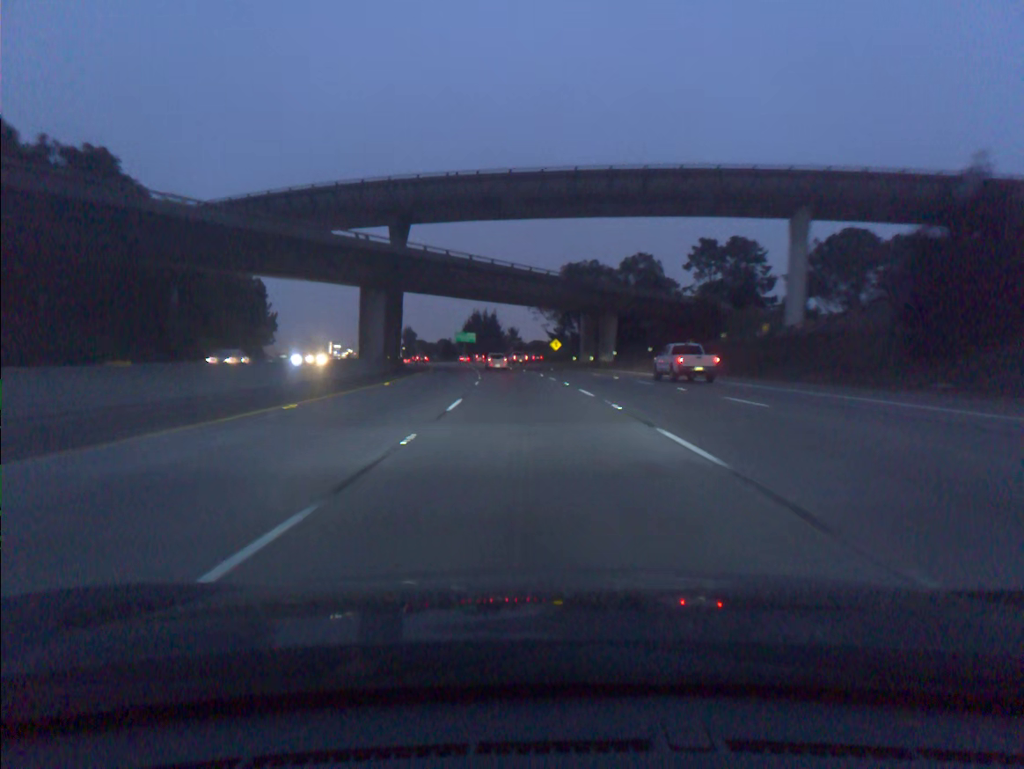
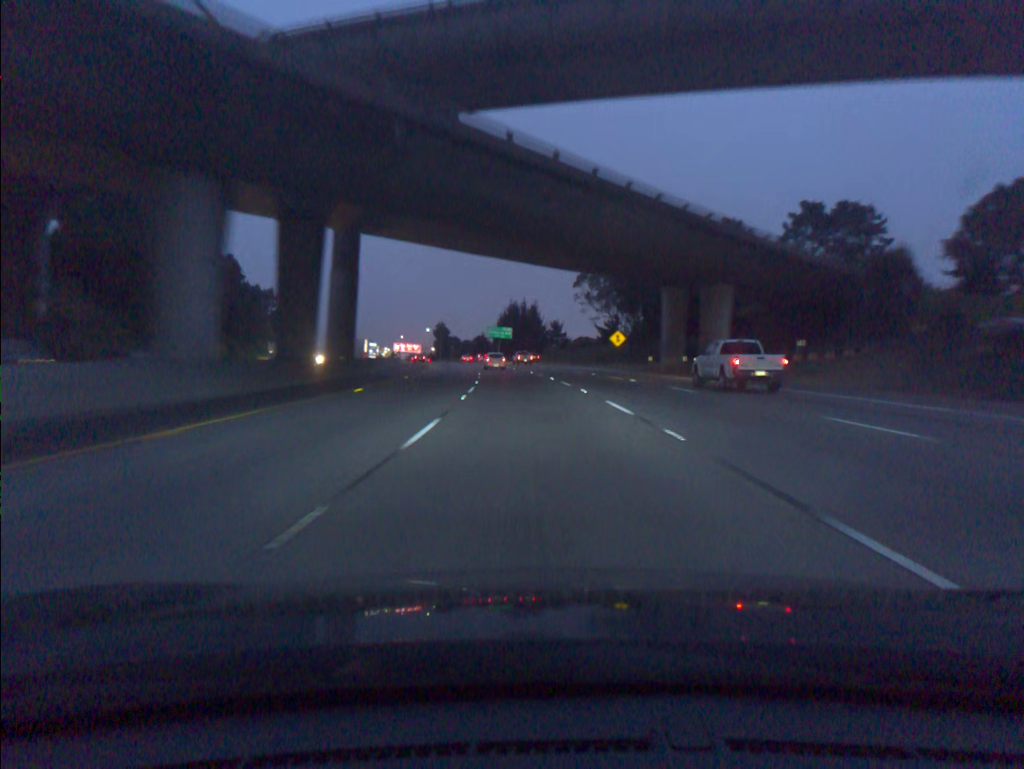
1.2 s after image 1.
(-1.0, +36.1) m; -3°
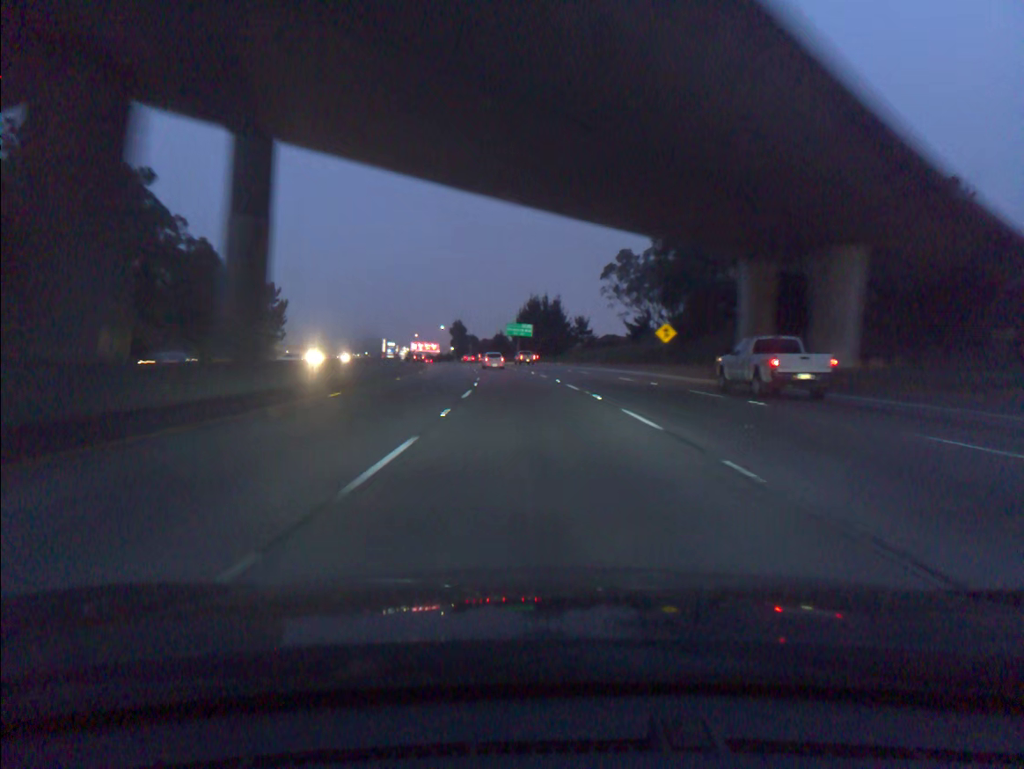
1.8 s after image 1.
(-0.2, +18.0) m; -2°
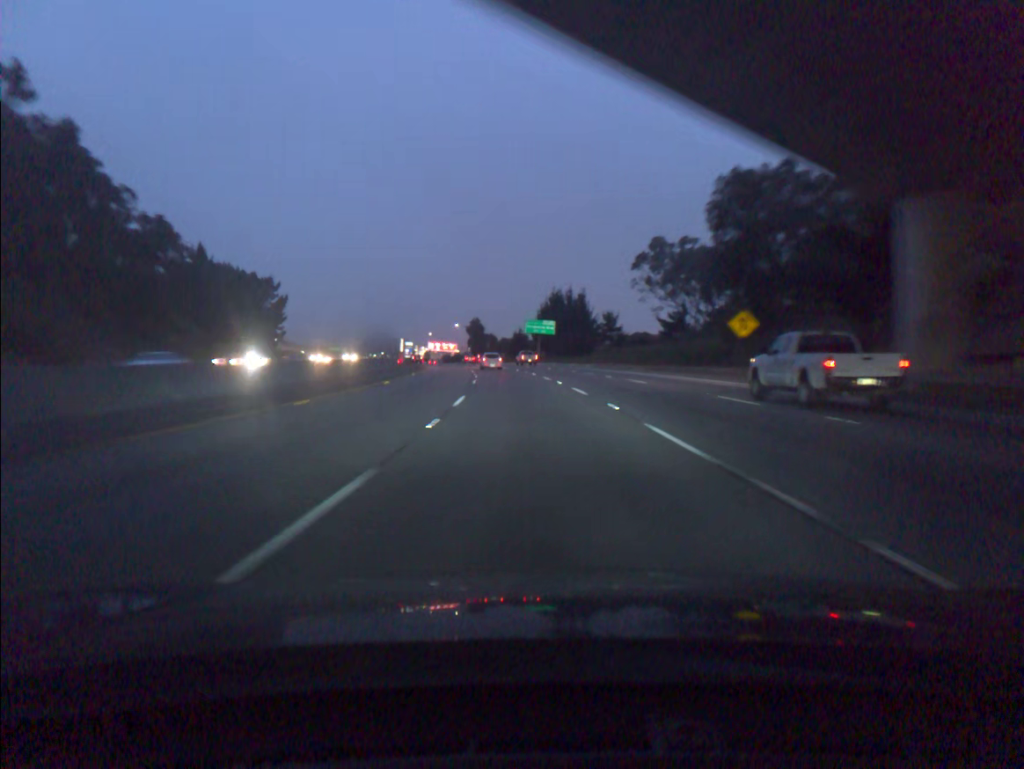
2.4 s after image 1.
(-0.2, +18.0) m; -2°
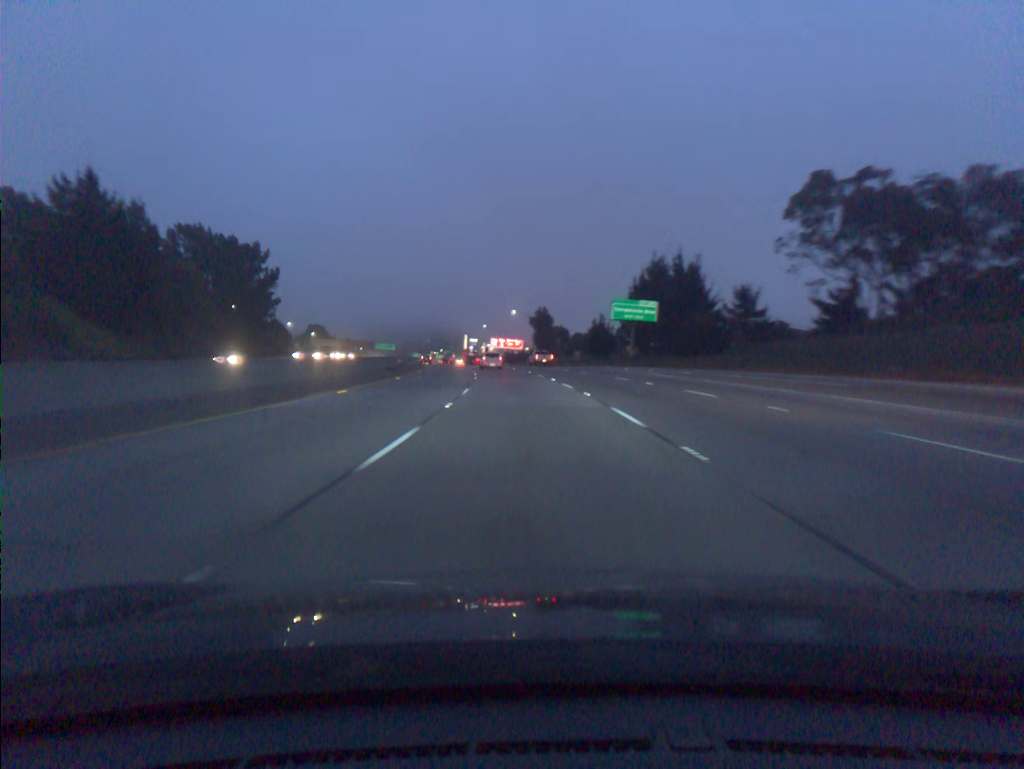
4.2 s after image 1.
(-2.4, +53.8) m; -5°
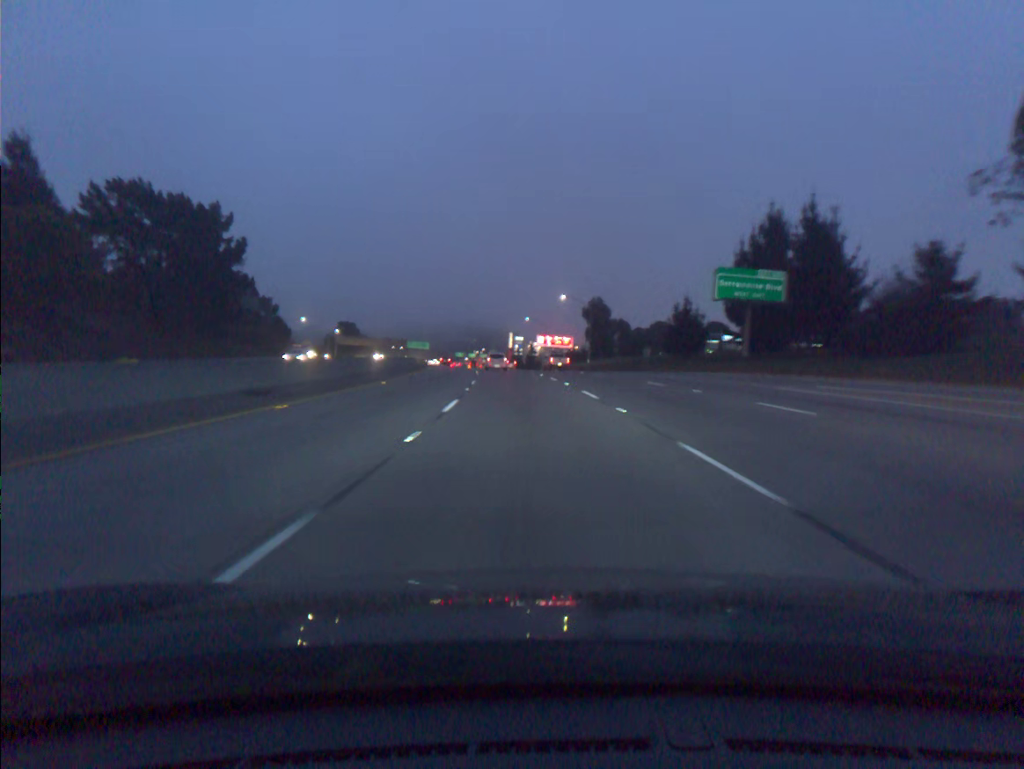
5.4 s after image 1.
(-1.1, +35.8) m; -3°
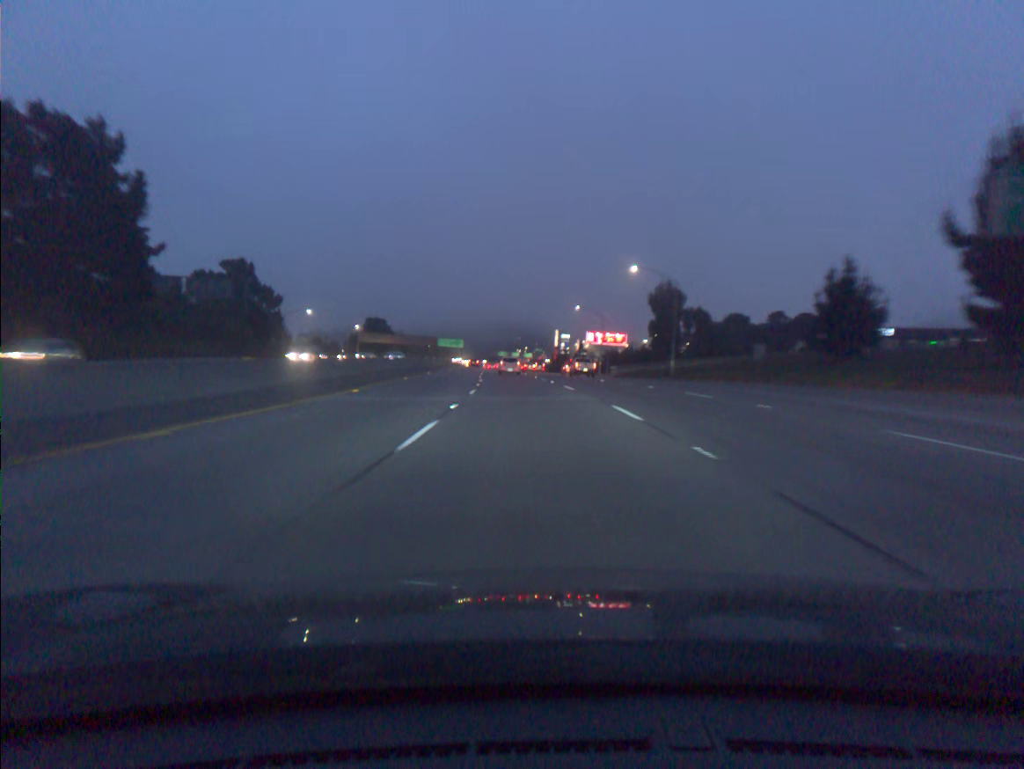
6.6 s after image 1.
(-1.1, +35.8) m; -3°
